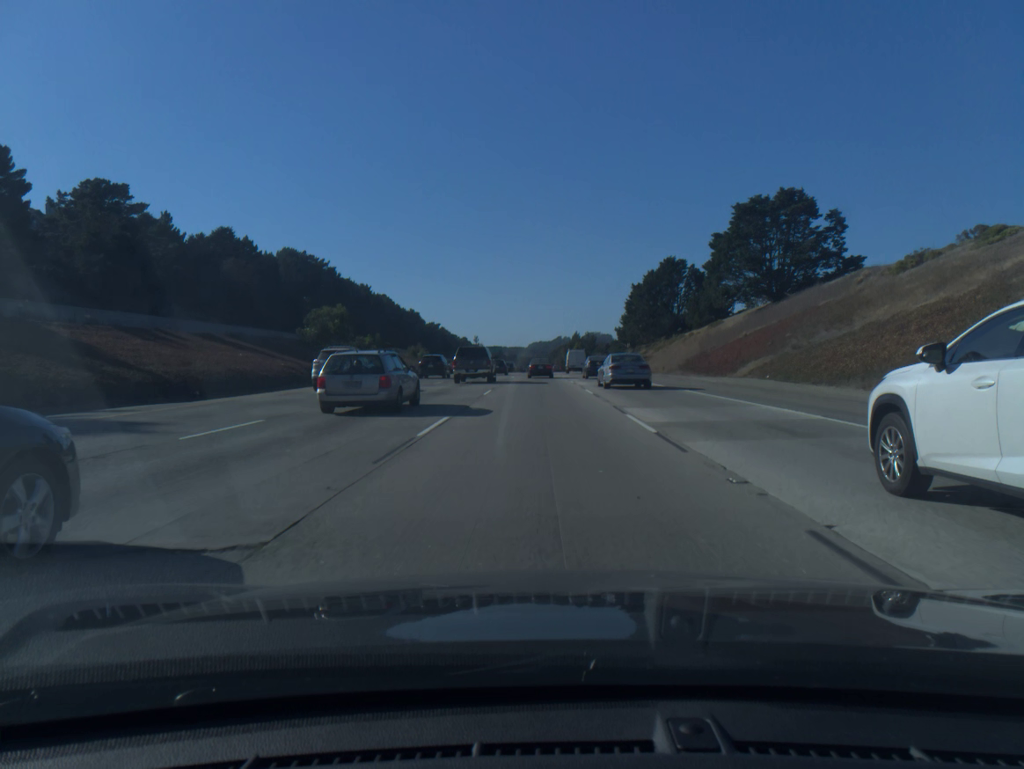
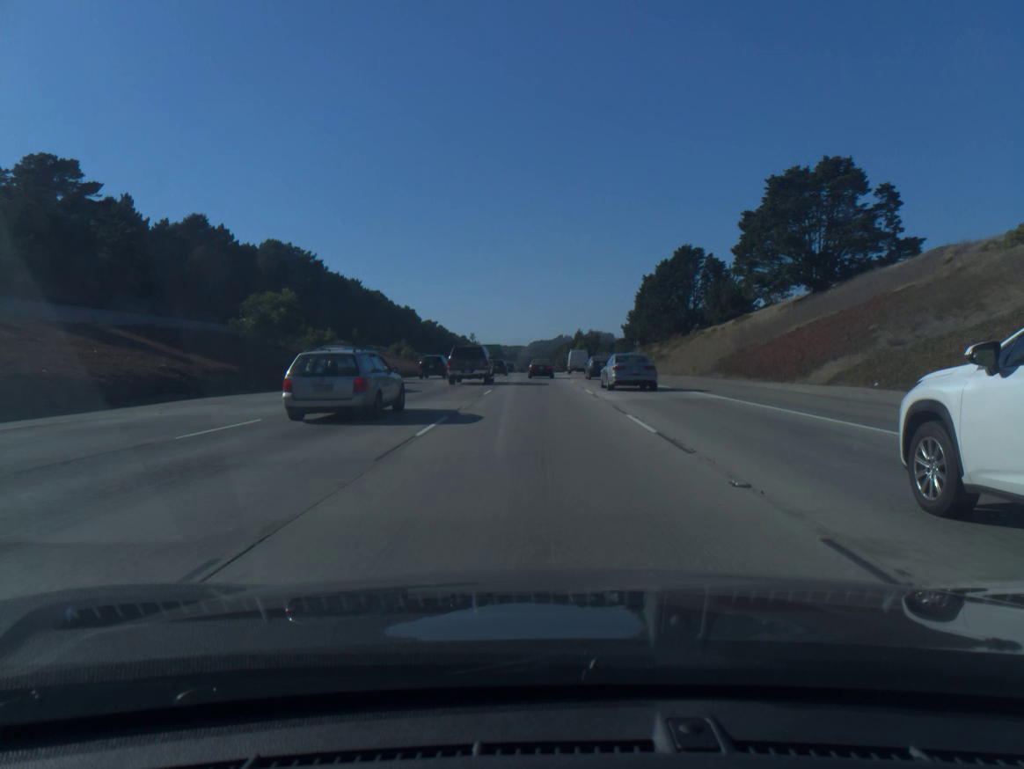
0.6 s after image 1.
(0.0, +14.6) m; 0°
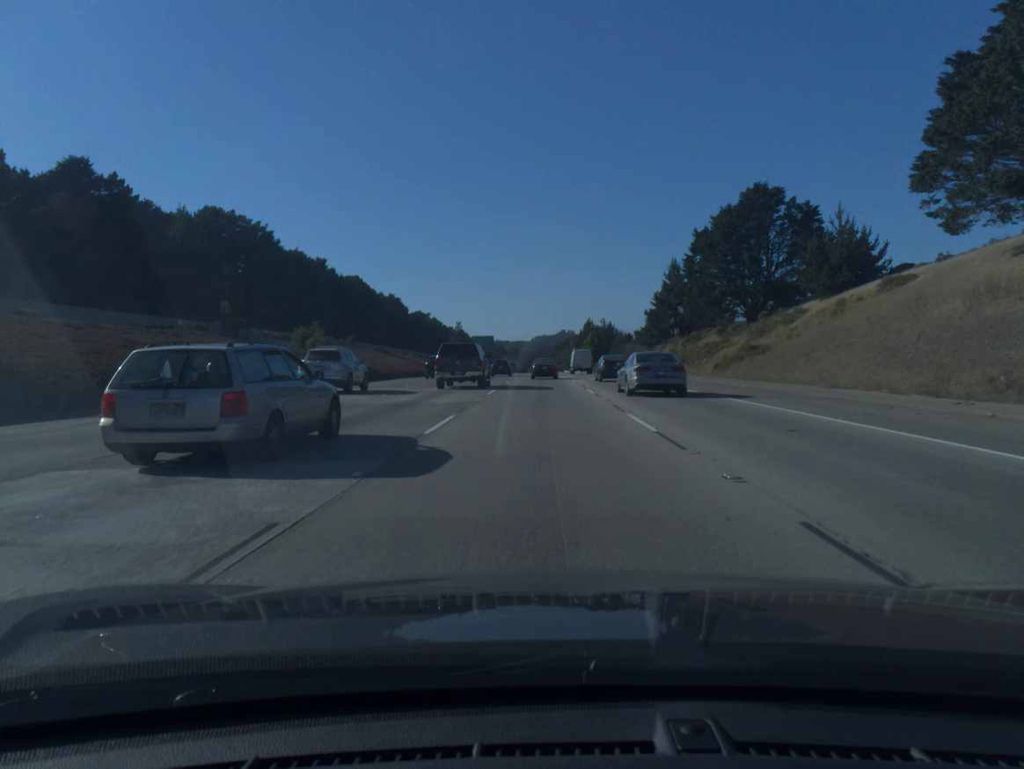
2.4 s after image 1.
(-0.1, +43.5) m; 0°
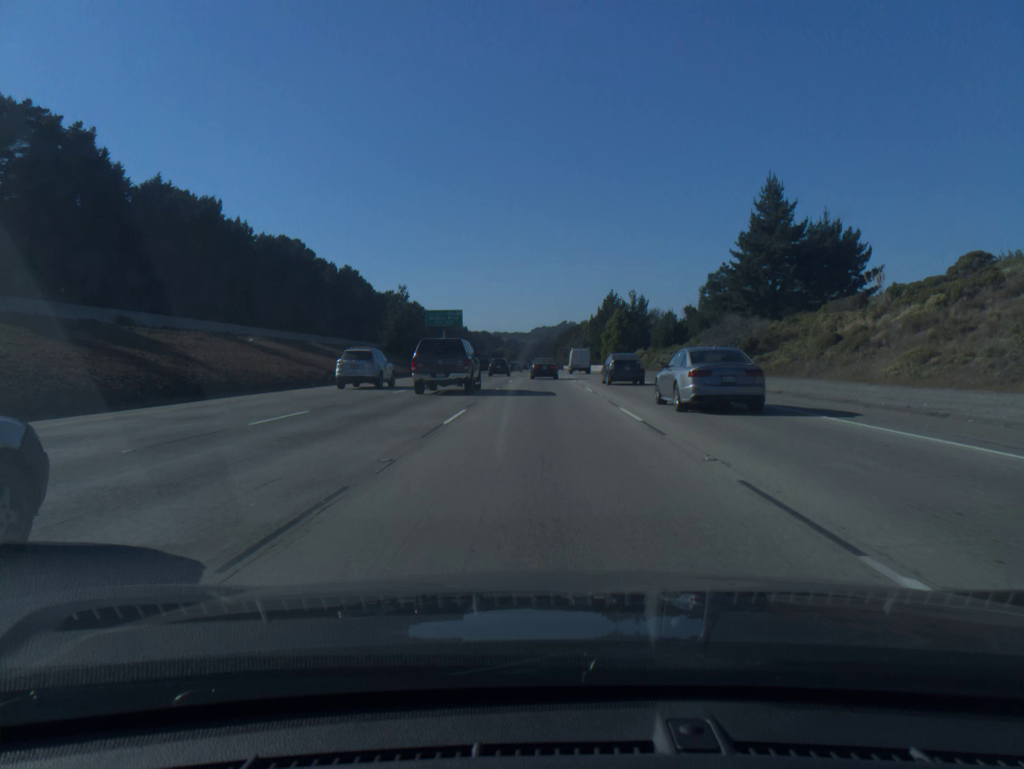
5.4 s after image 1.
(0.0, +71.0) m; 0°
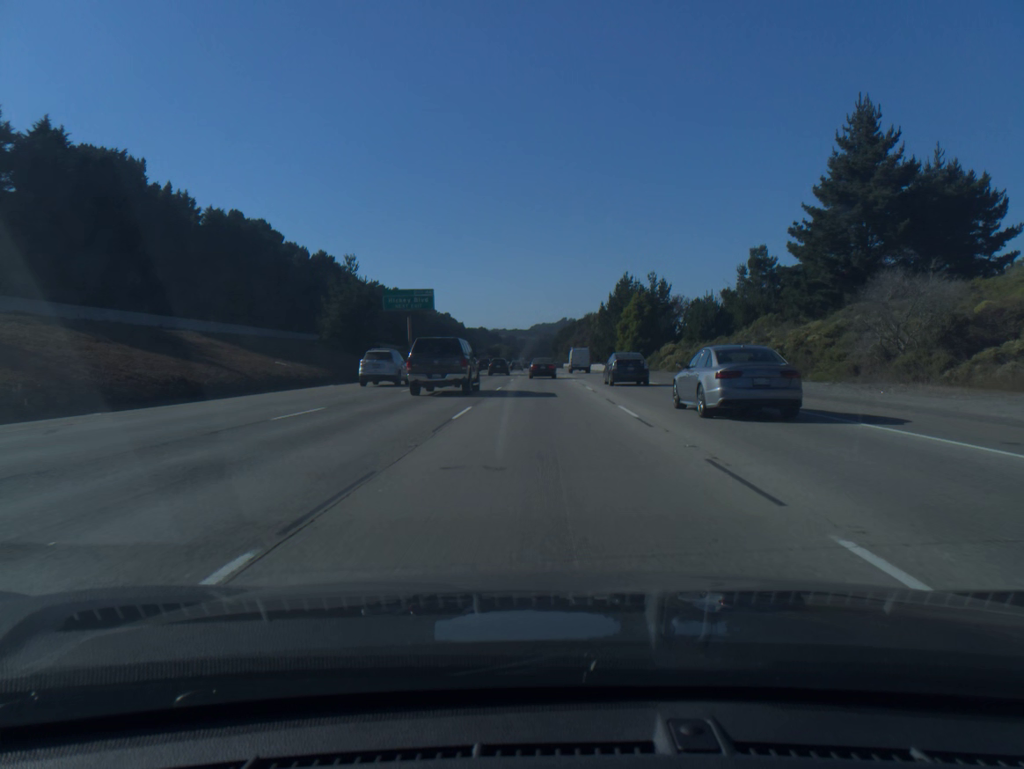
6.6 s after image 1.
(0.0, +28.1) m; 0°
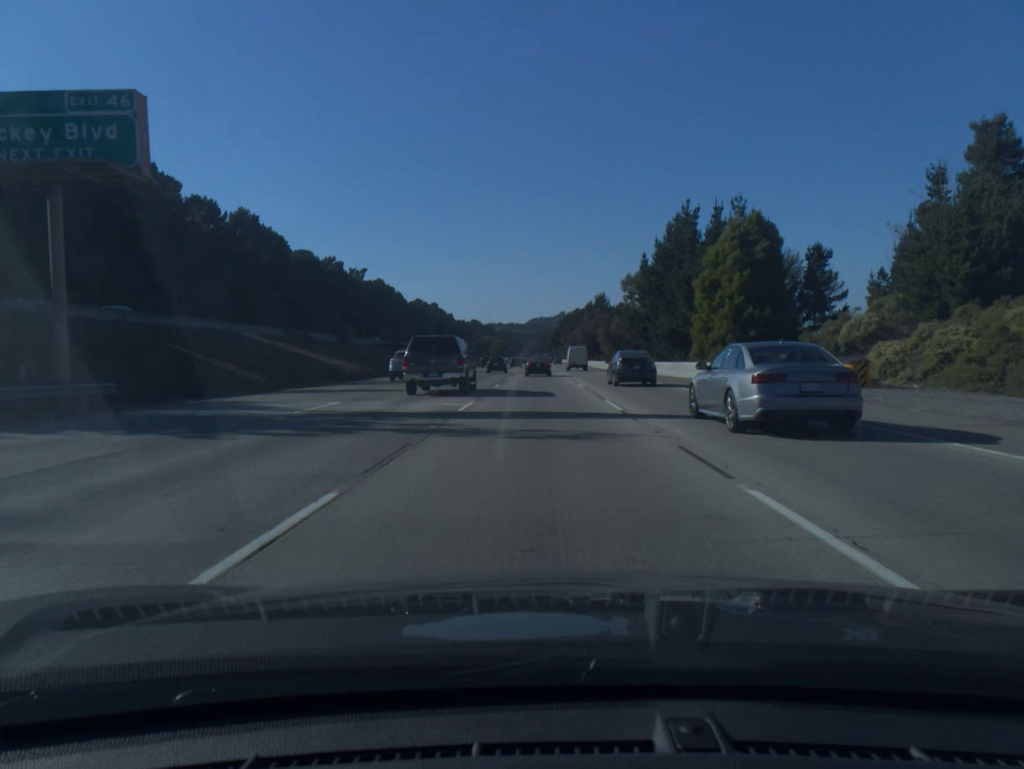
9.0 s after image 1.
(+0.1, +56.5) m; 0°
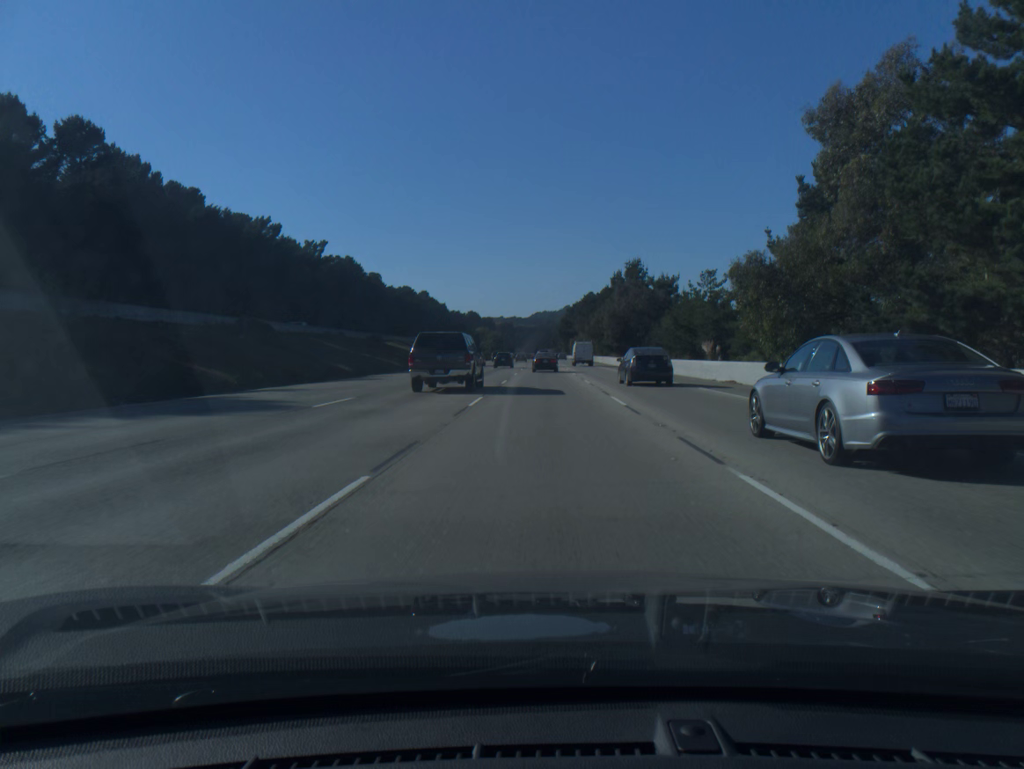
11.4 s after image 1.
(-0.3, +57.6) m; 0°
